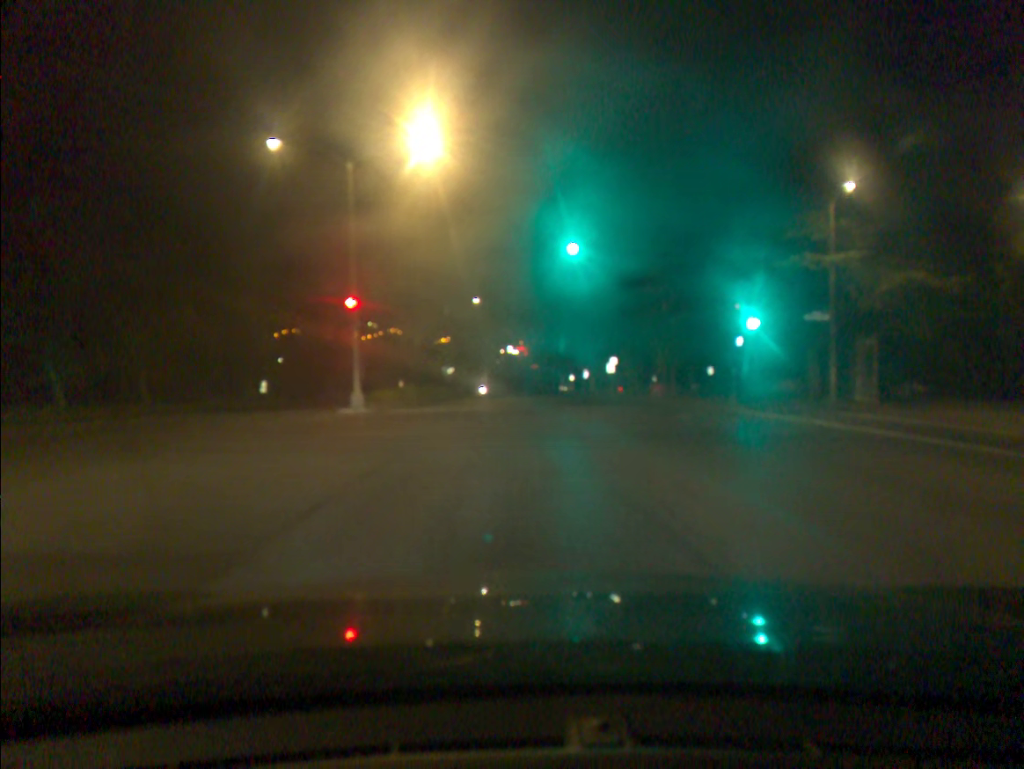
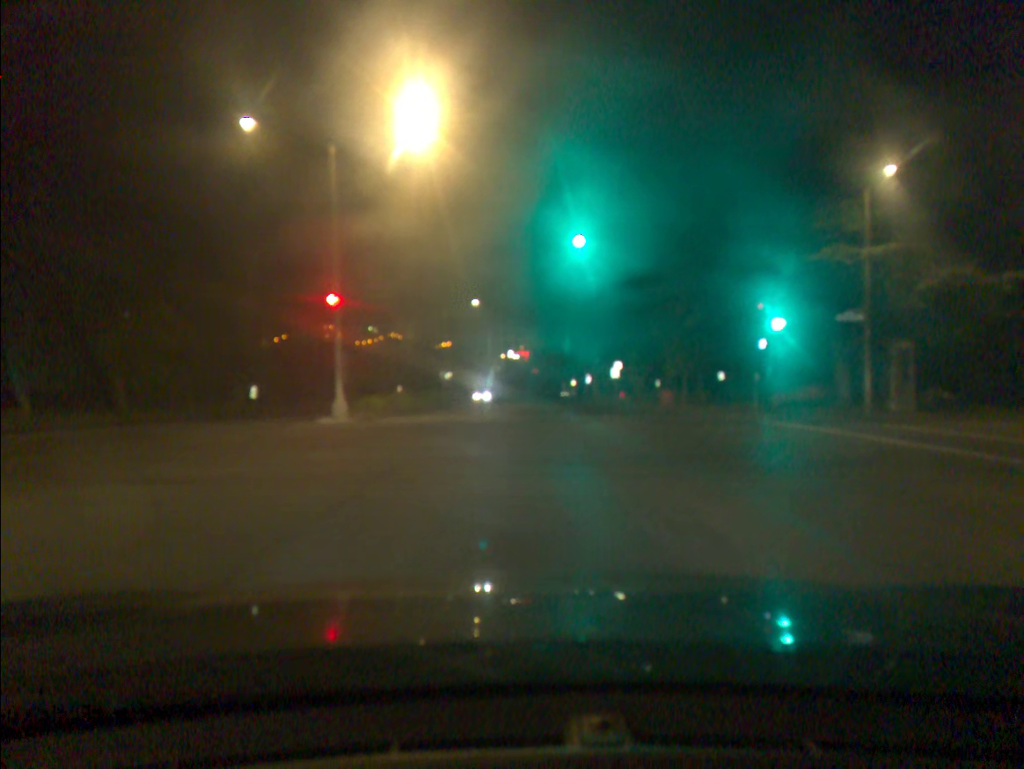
(0.0, +2.8) m; 0°
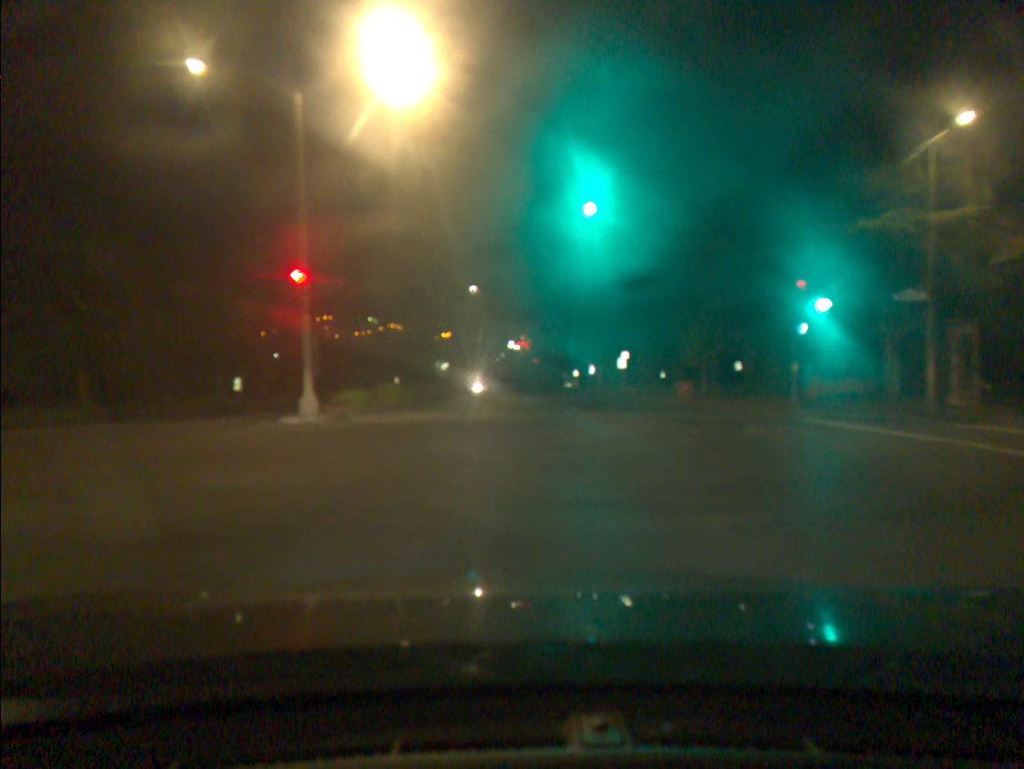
(0.0, +3.8) m; -1°
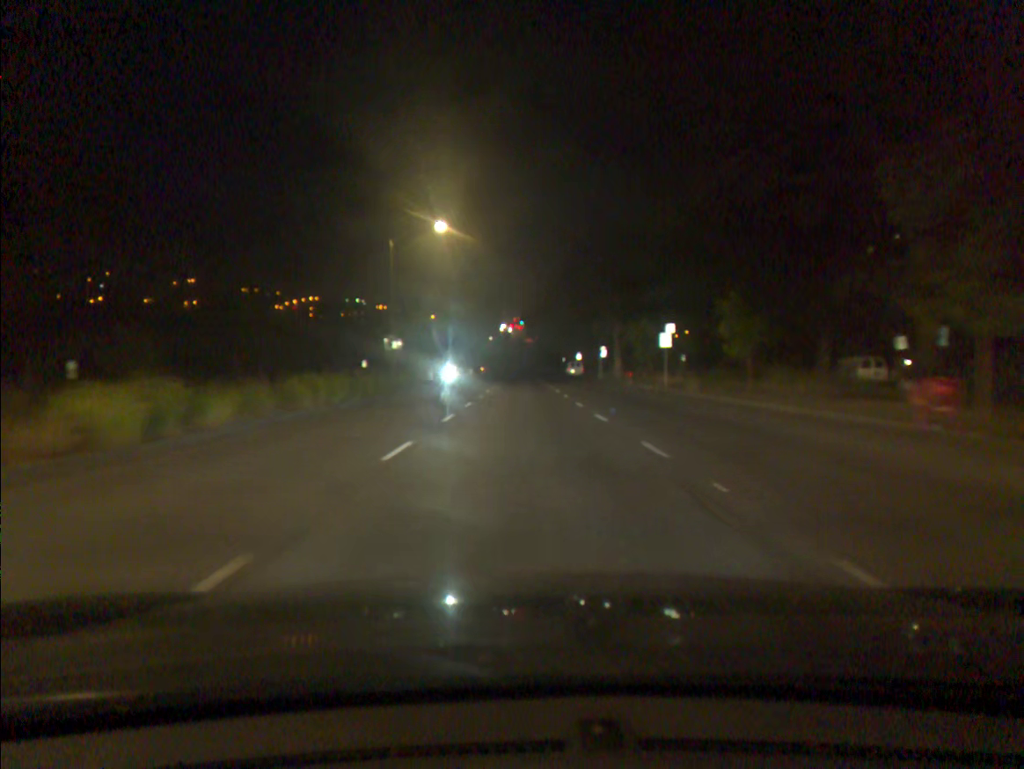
(+0.1, +22.0) m; +1°
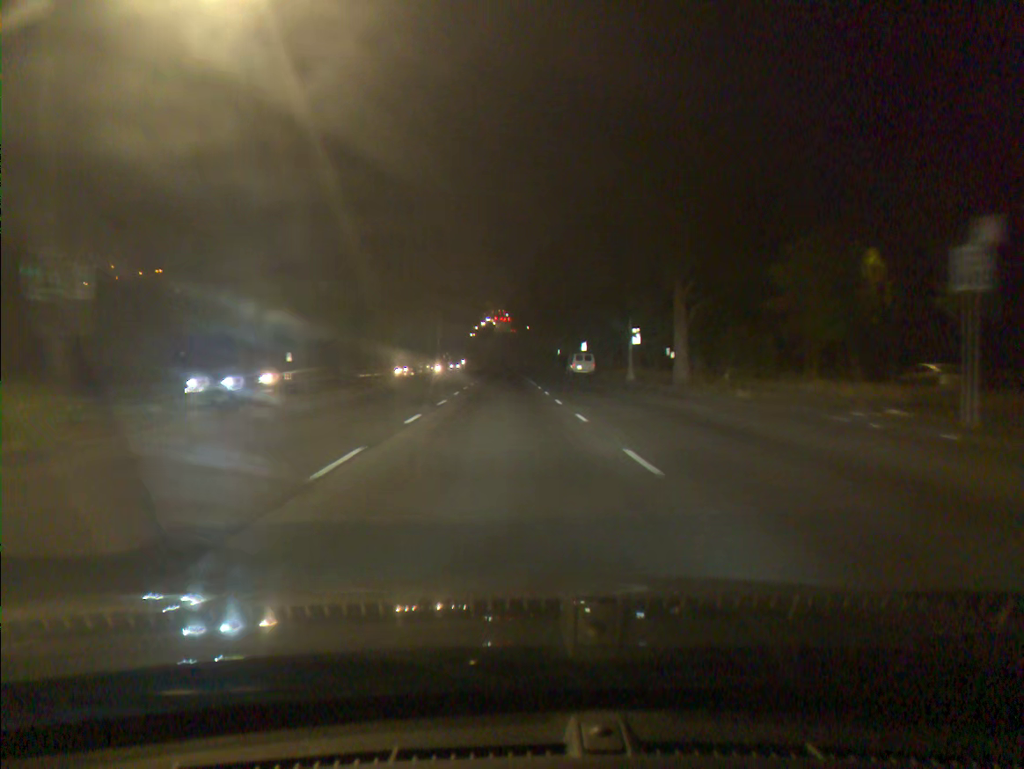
(+0.4, +30.6) m; +1°
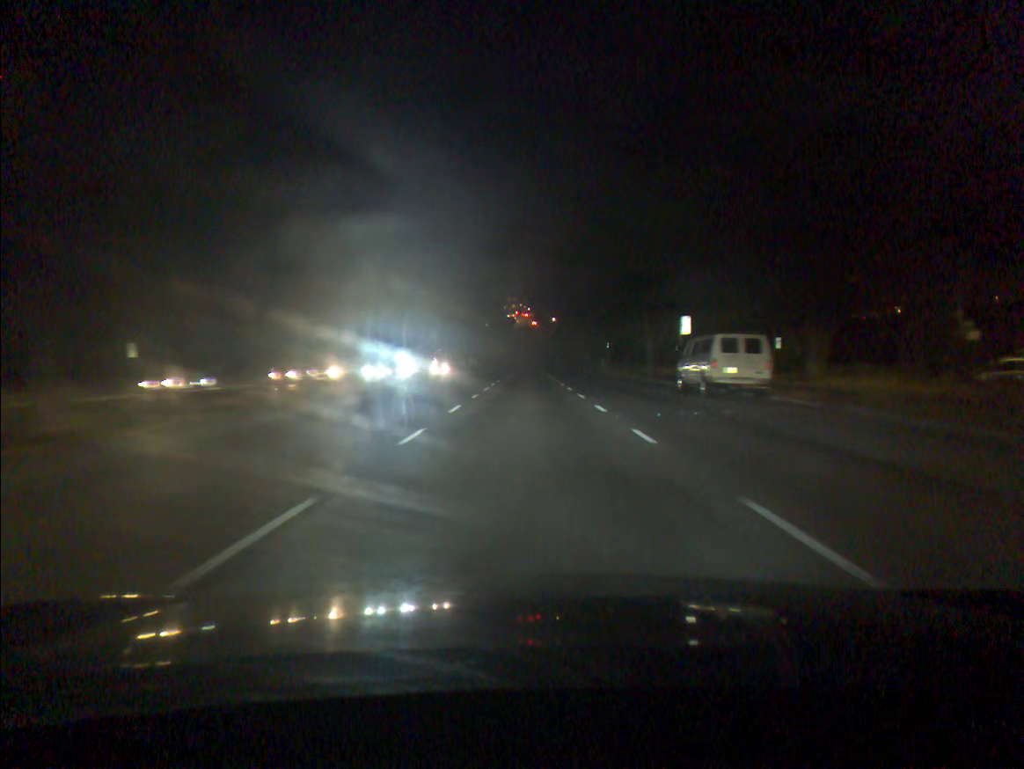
(-0.7, +41.0) m; -1°
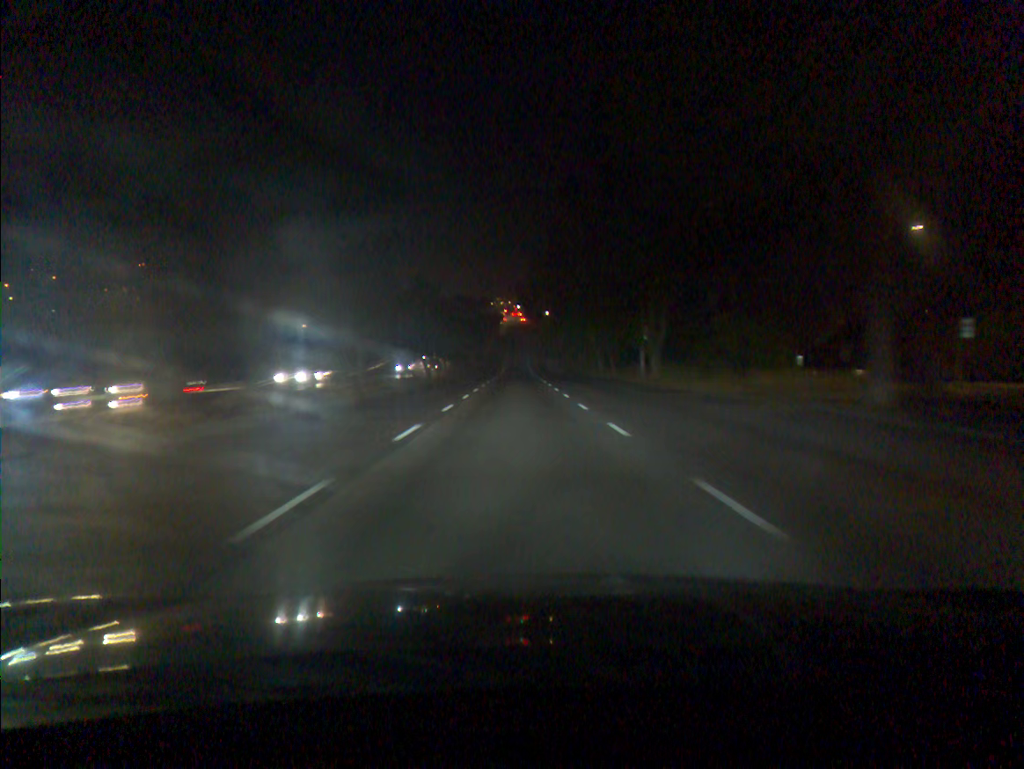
(+0.3, +34.9) m; 0°
